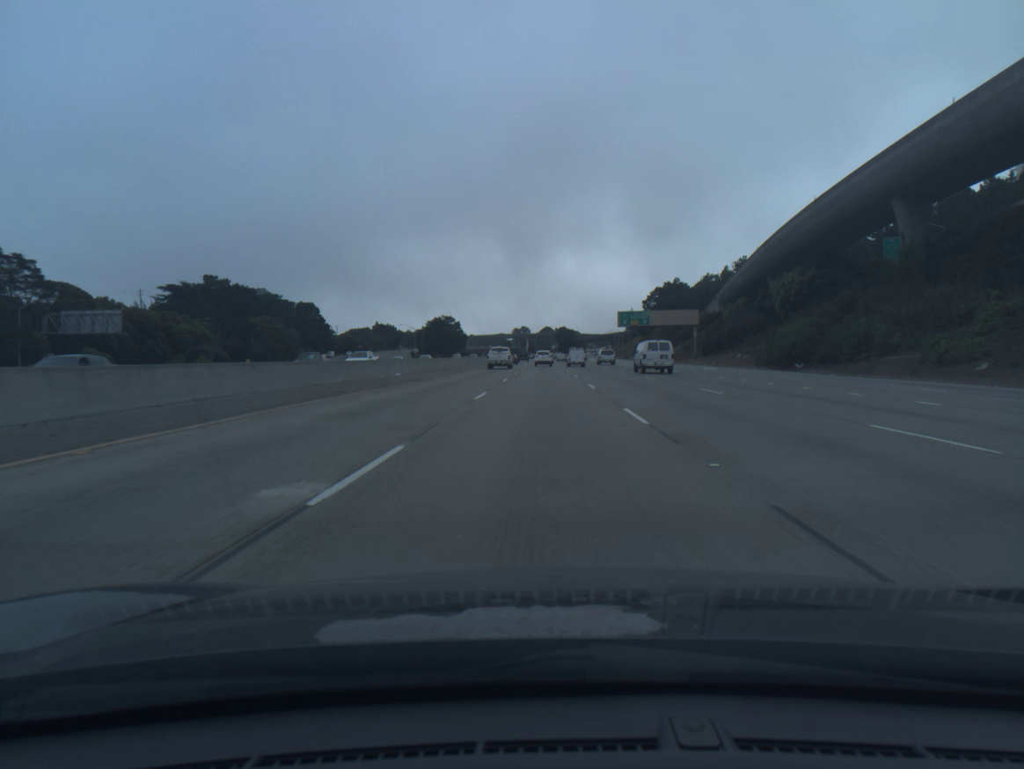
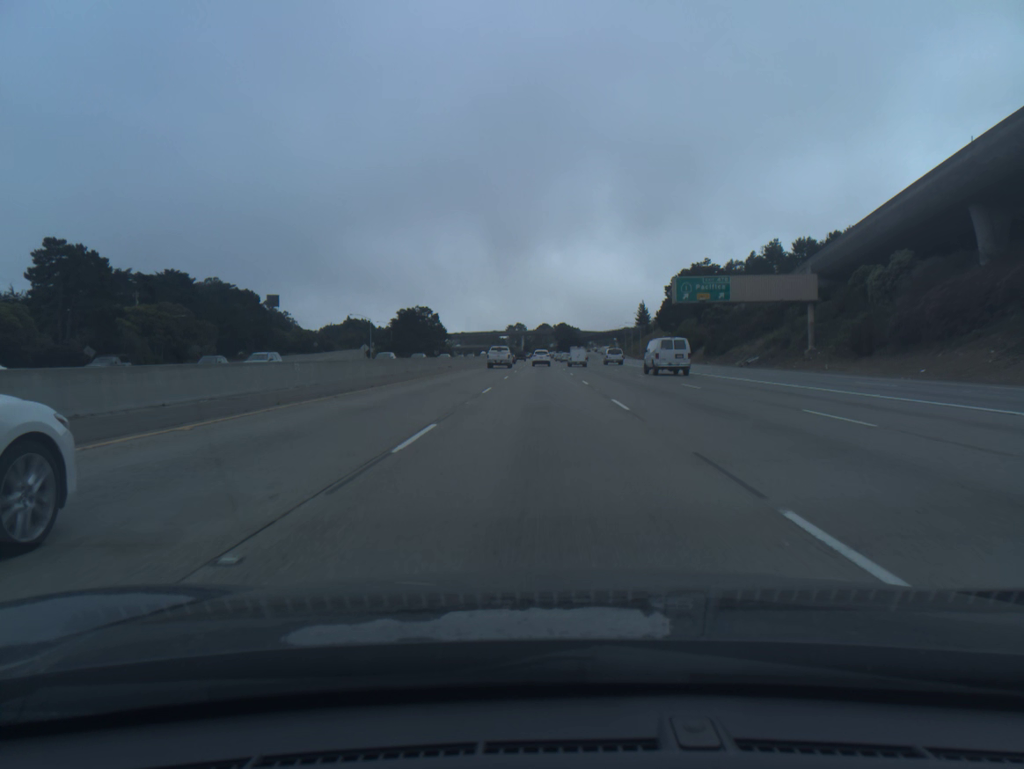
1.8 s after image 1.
(+0.1, +55.2) m; 0°
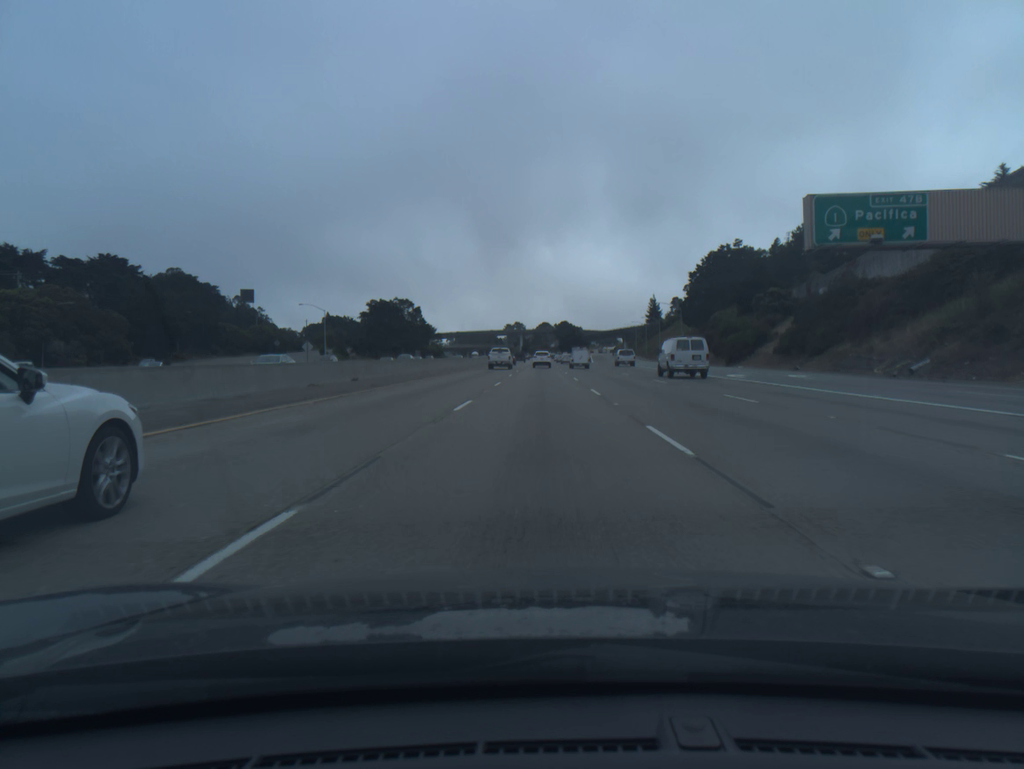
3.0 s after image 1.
(0.0, +36.7) m; 0°
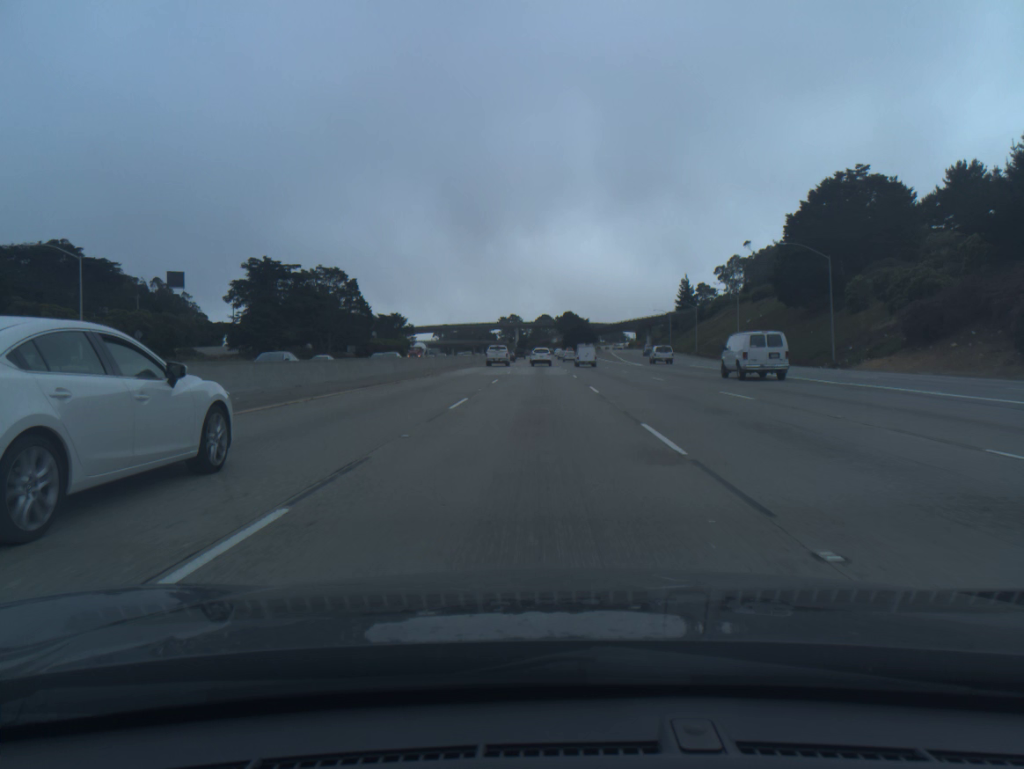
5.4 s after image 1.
(0.0, +73.2) m; 0°
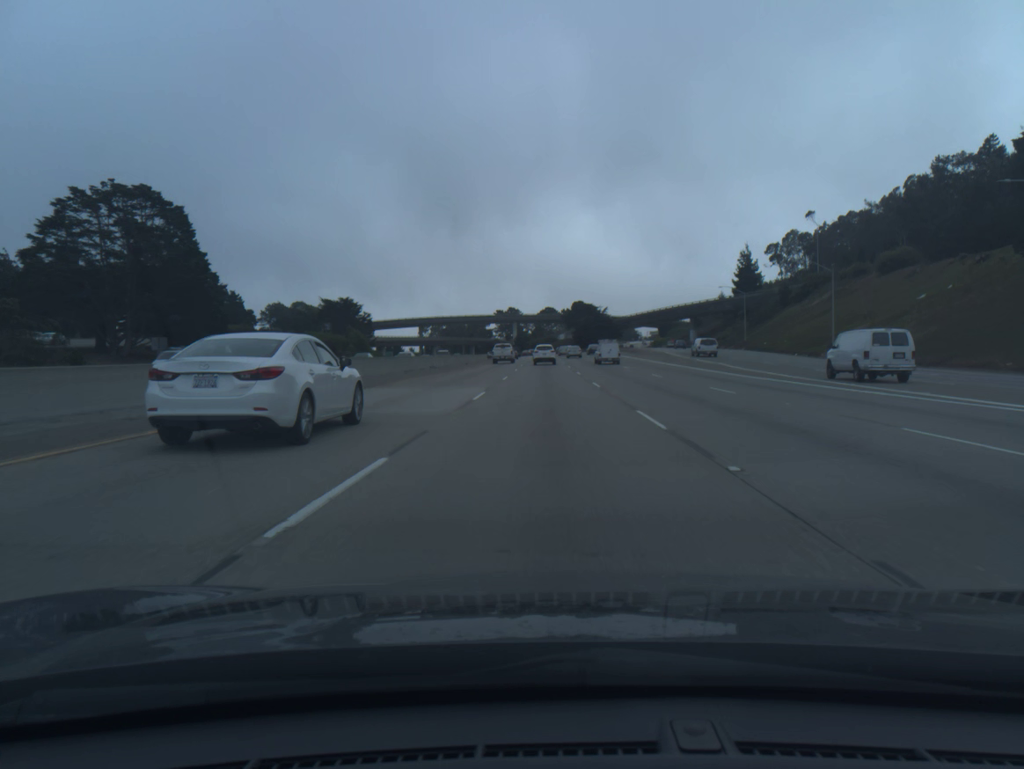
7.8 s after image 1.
(-0.2, +70.2) m; 0°
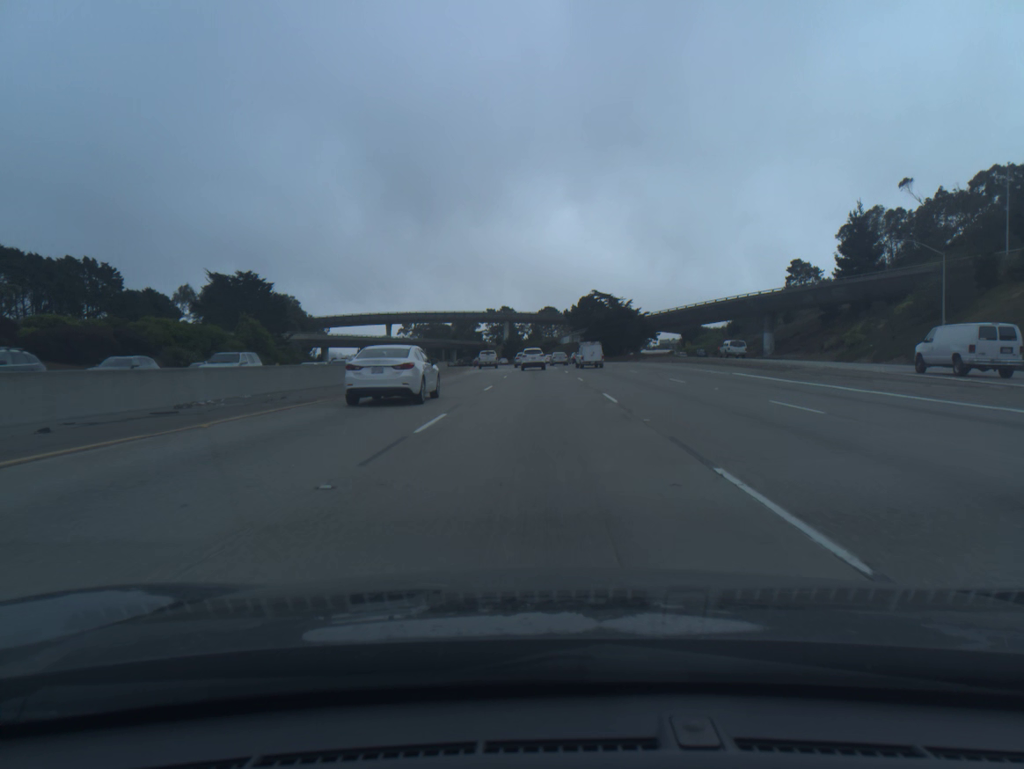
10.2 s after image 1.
(+0.2, +66.5) m; 0°
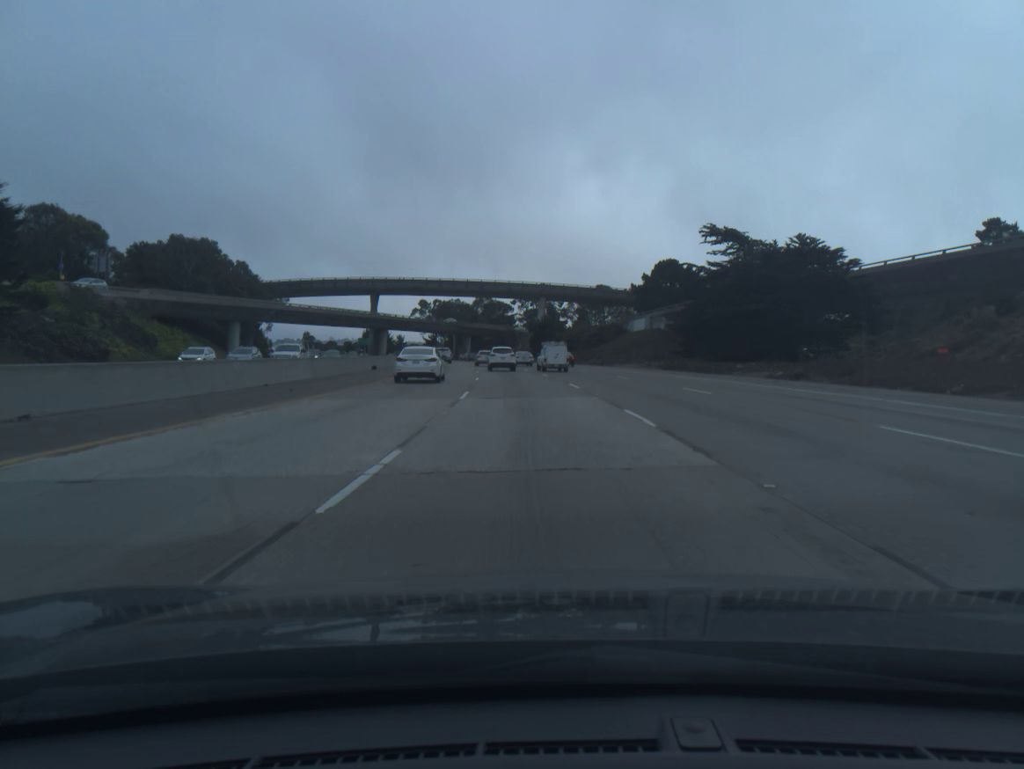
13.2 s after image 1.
(-1.3, +78.8) m; -3°
